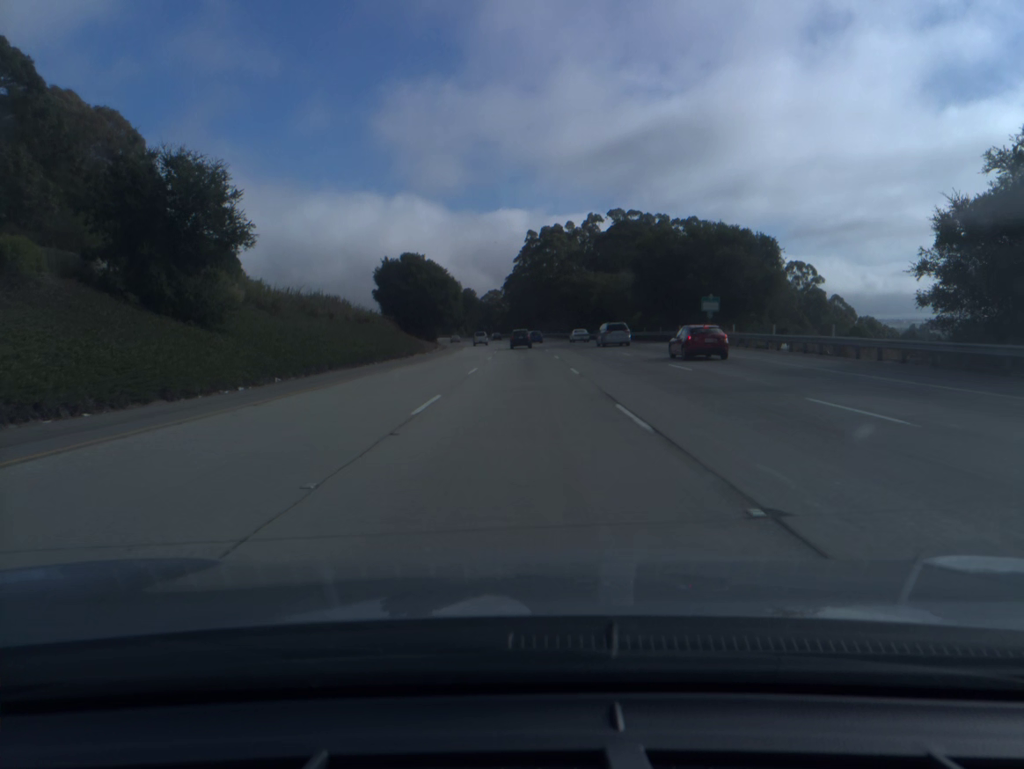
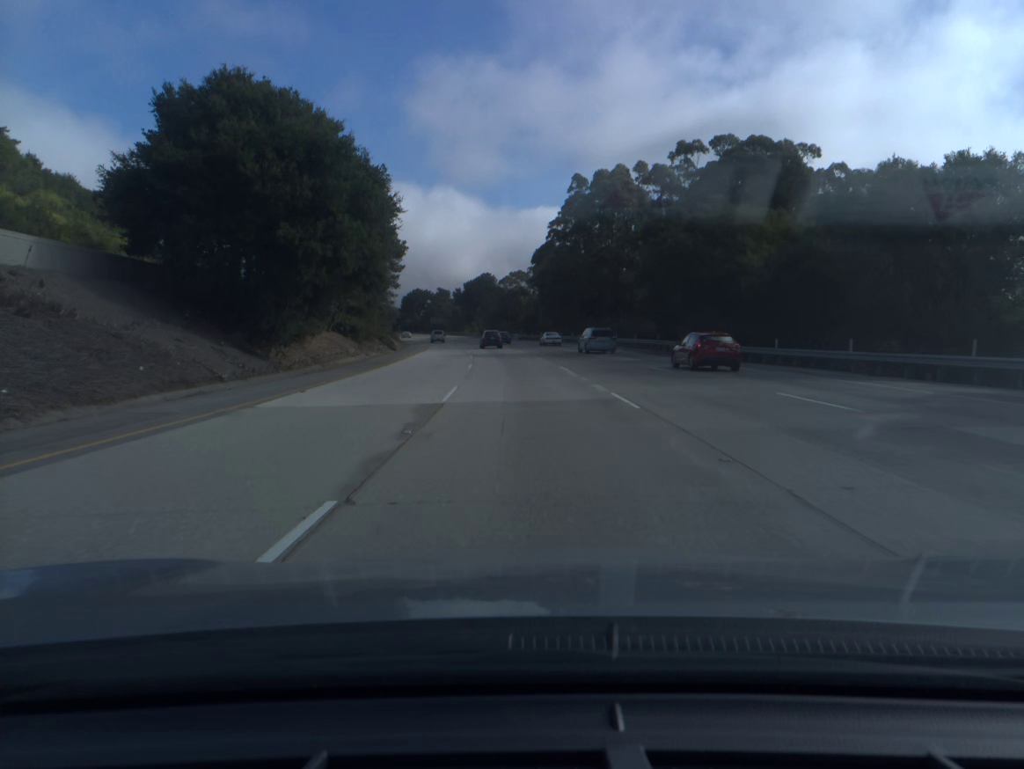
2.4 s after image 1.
(-0.9, +69.9) m; -2°
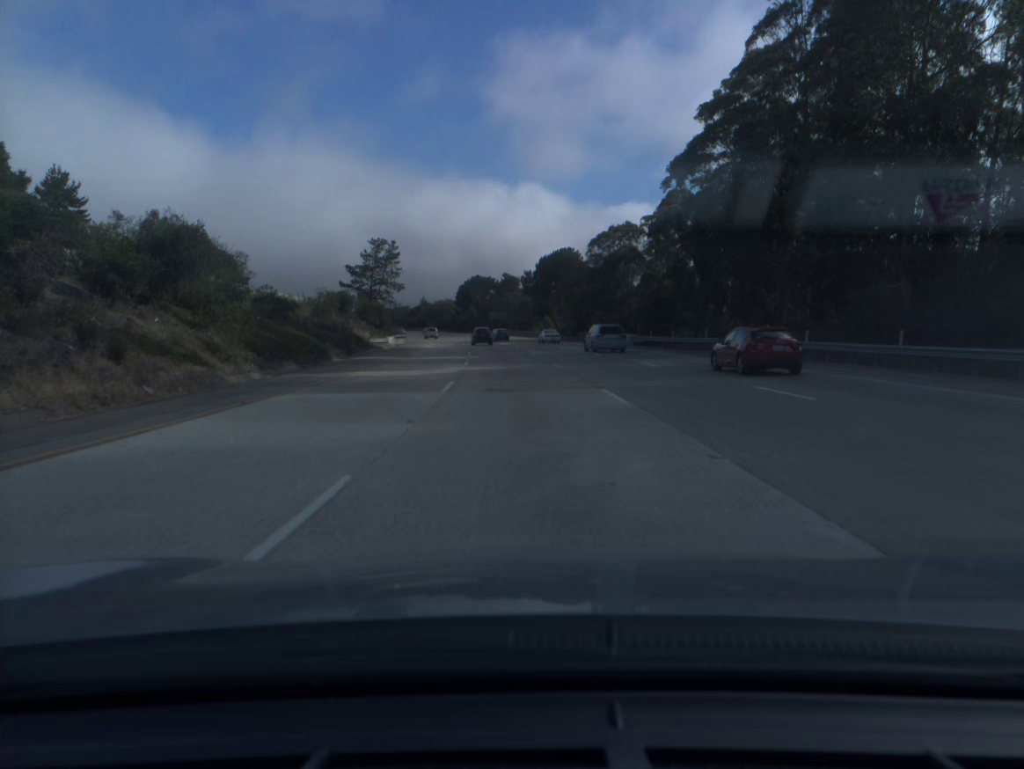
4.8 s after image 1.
(-3.6, +71.7) m; -6°
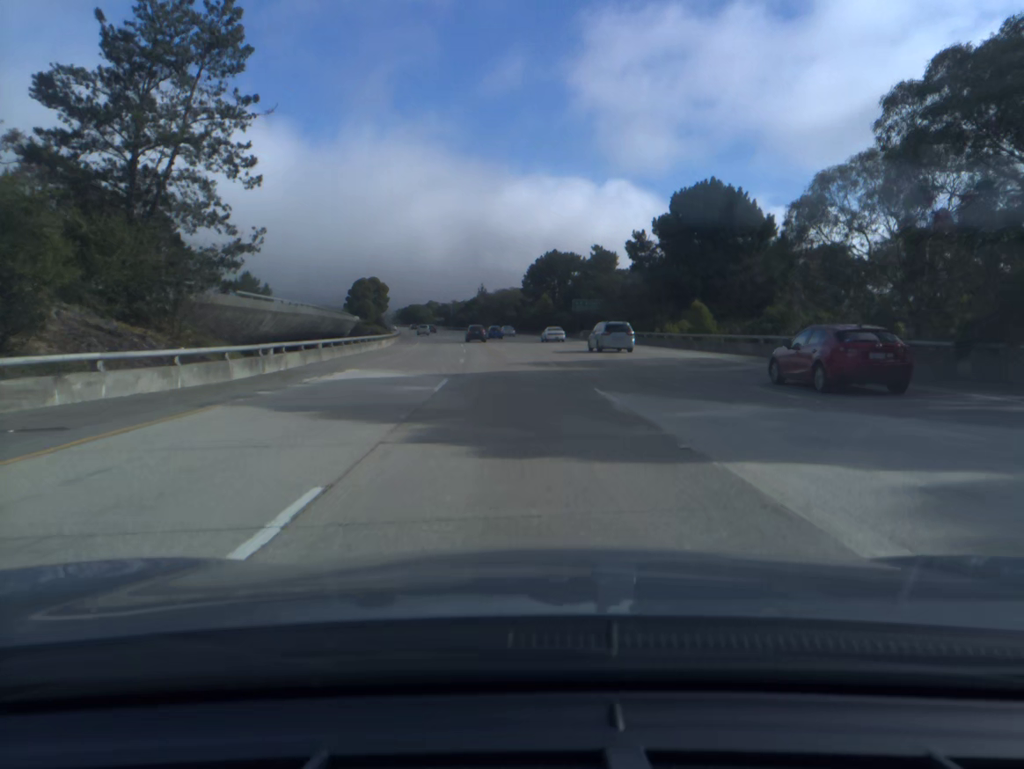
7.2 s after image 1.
(-3.8, +73.1) m; -6°
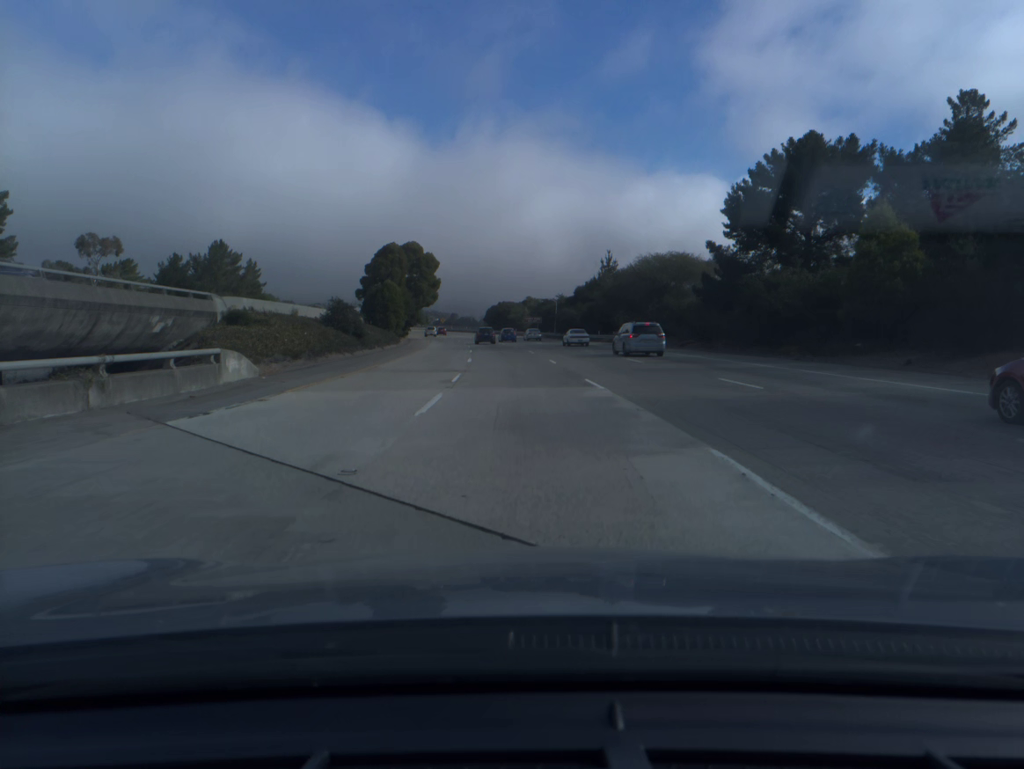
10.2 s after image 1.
(-6.6, +92.5) m; -8°
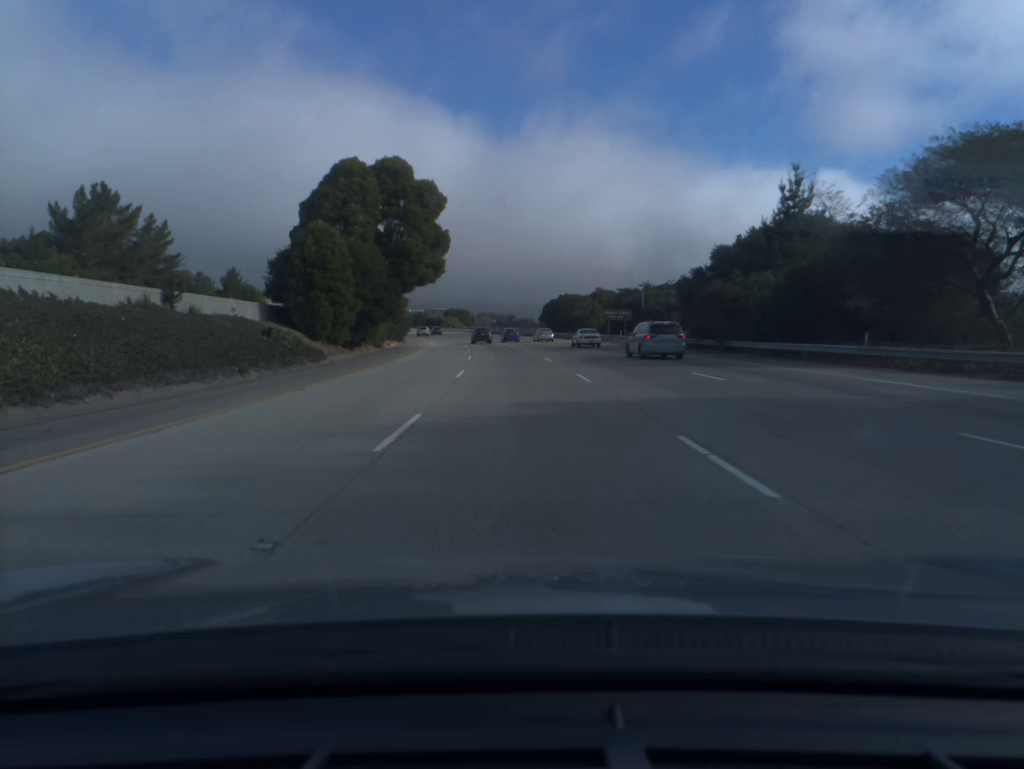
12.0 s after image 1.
(-2.1, +55.7) m; -4°
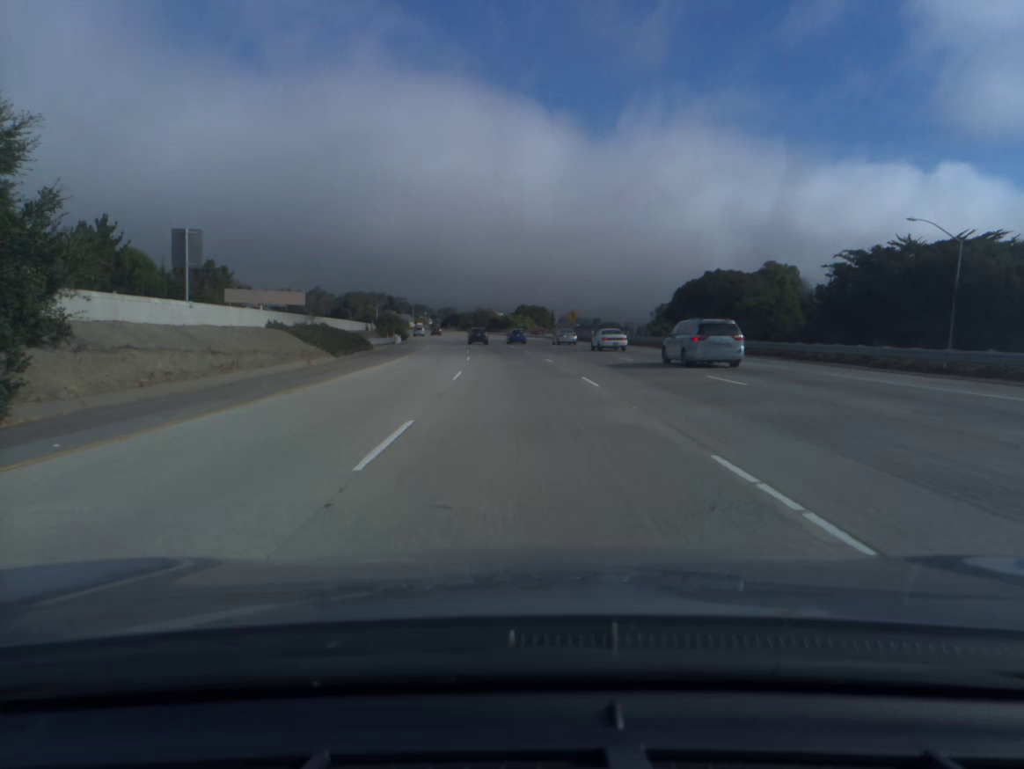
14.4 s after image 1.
(-4.0, +74.4) m; -6°
